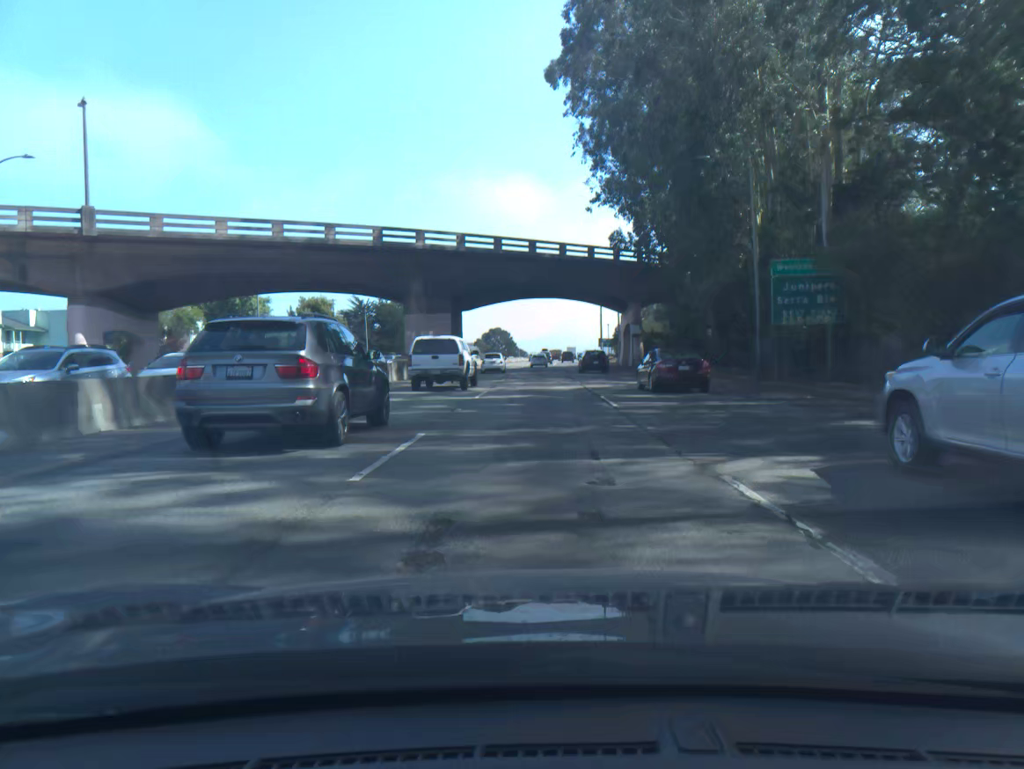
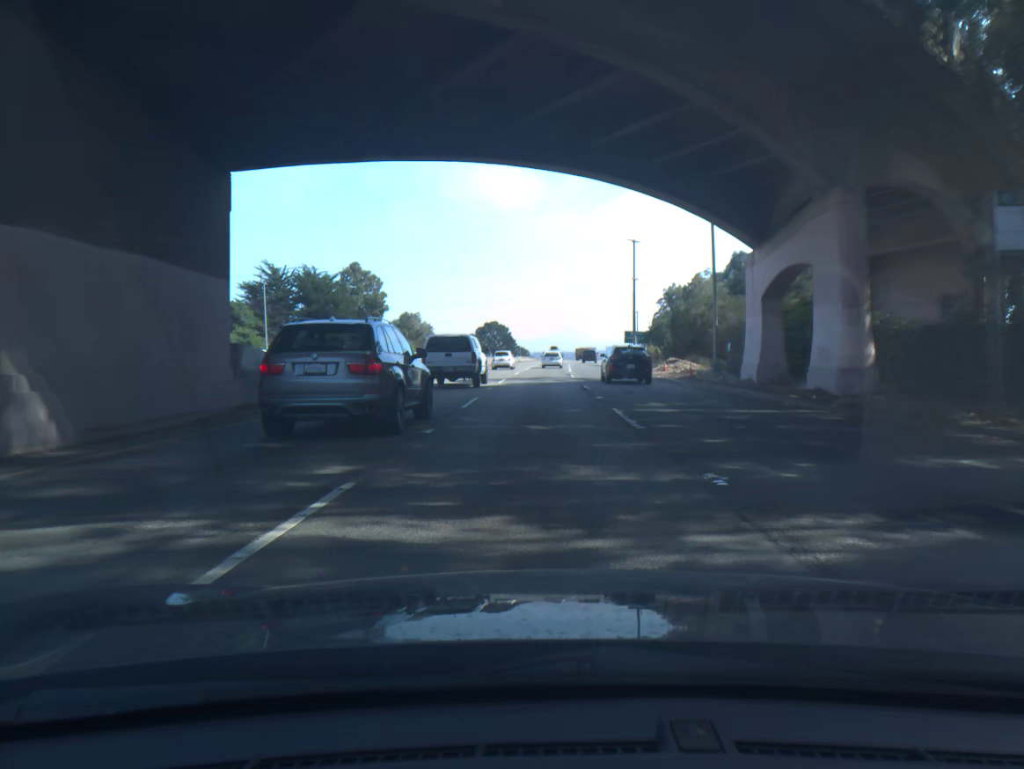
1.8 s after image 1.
(-0.1, +48.5) m; 0°
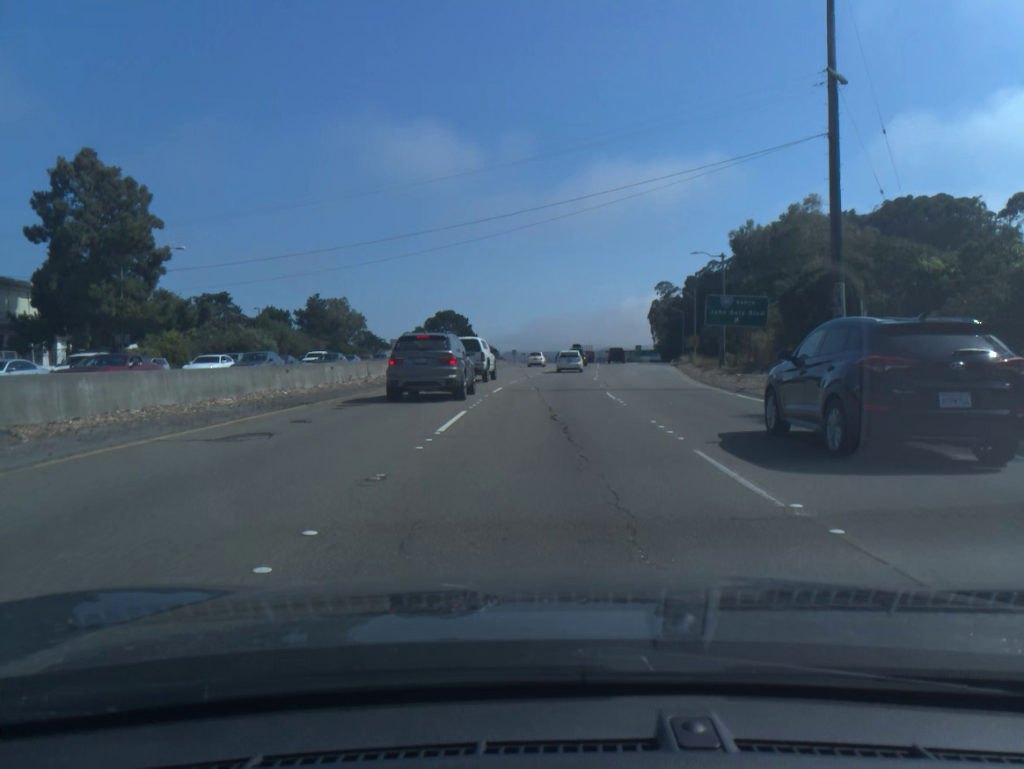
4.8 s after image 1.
(+0.8, +74.4) m; +2°
